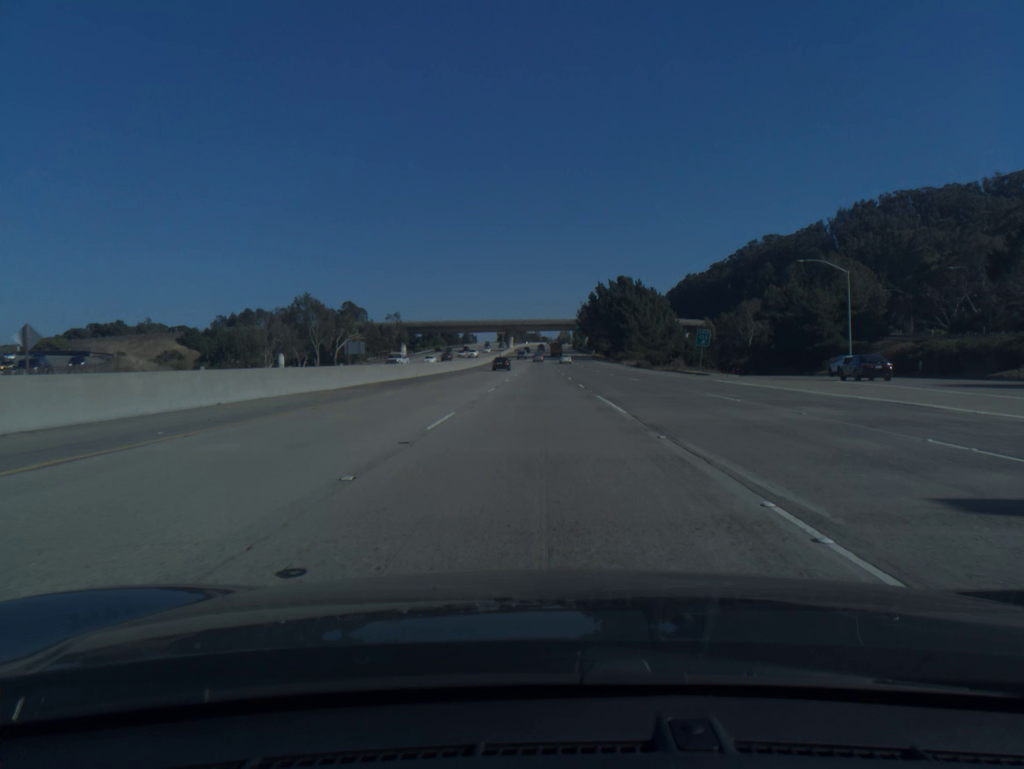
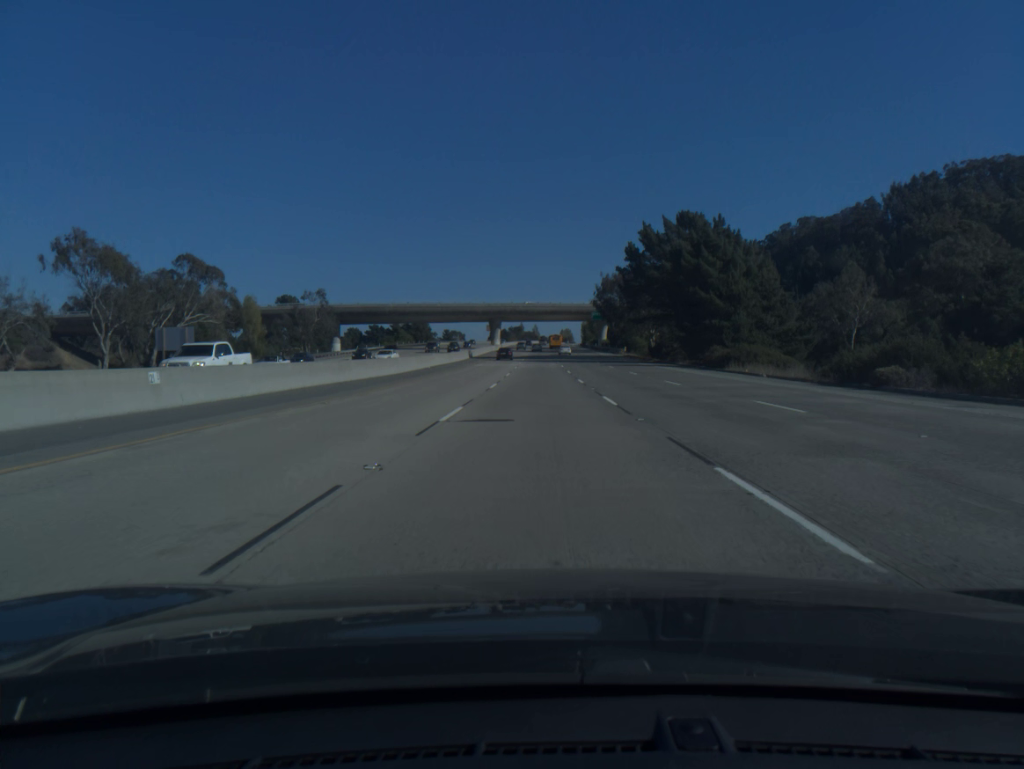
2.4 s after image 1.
(0.0, +71.1) m; 0°
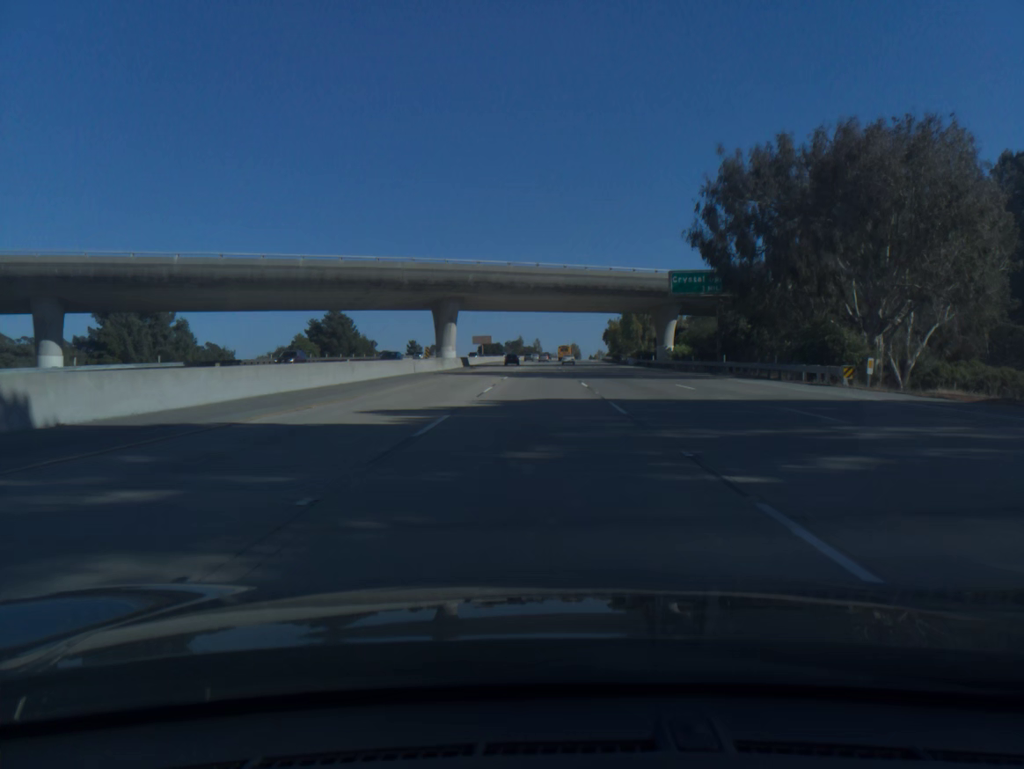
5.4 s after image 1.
(+0.1, +88.3) m; 0°
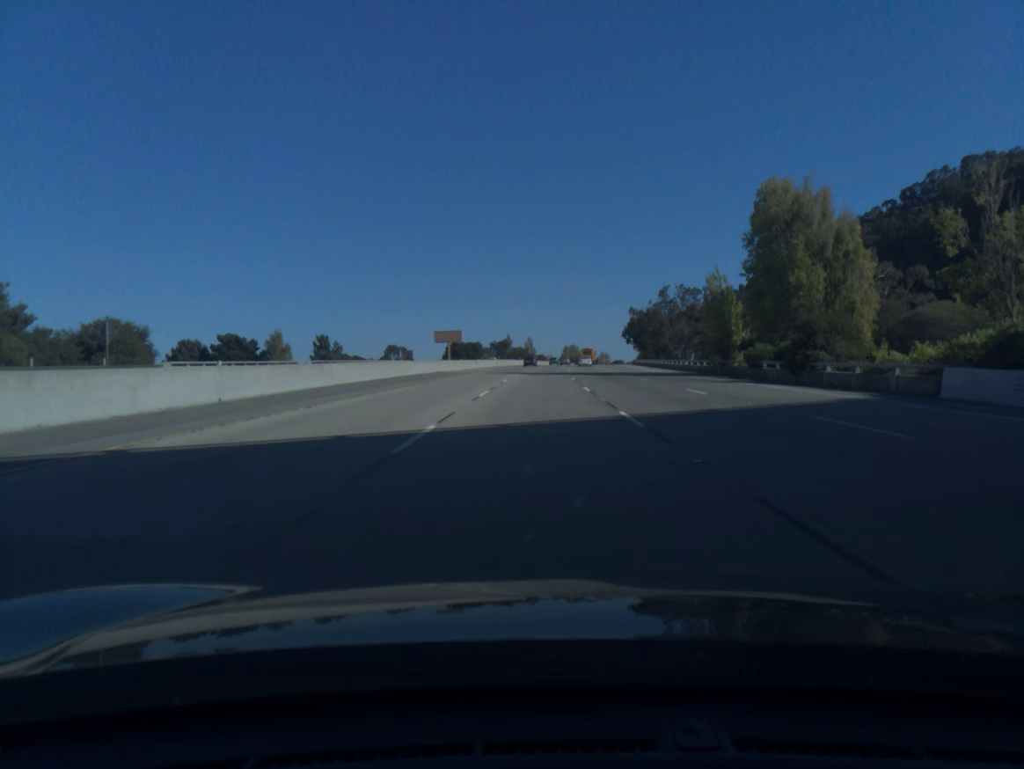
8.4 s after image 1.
(+0.1, +87.7) m; 0°
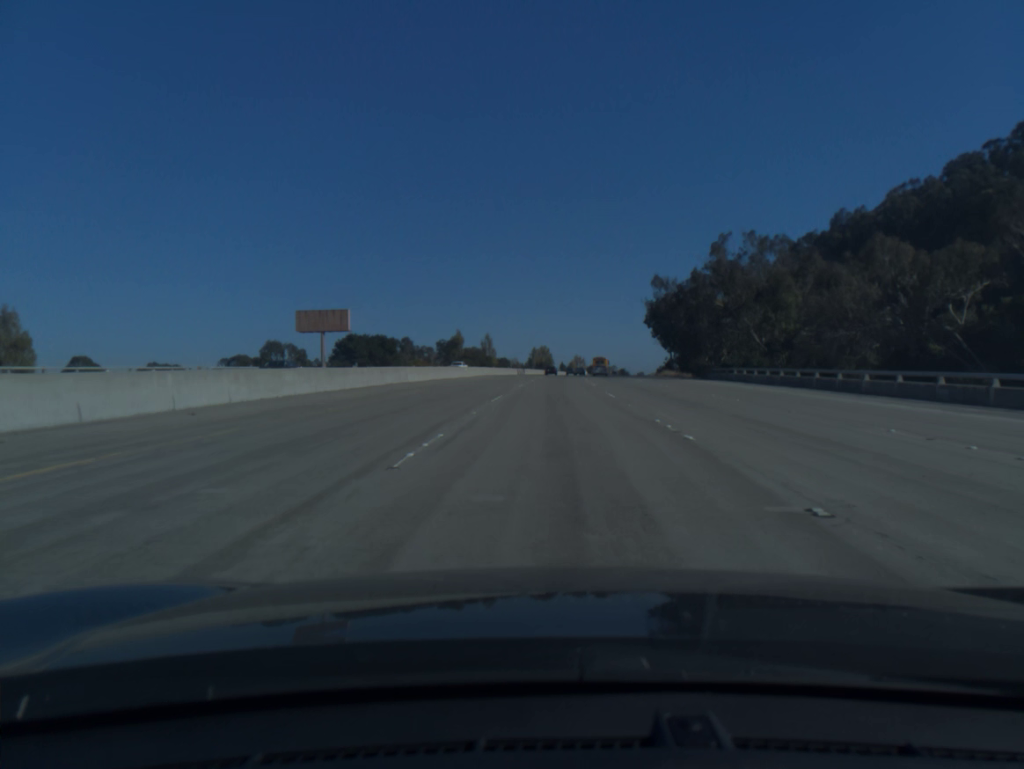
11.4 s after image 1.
(+1.2, +88.4) m; +3°
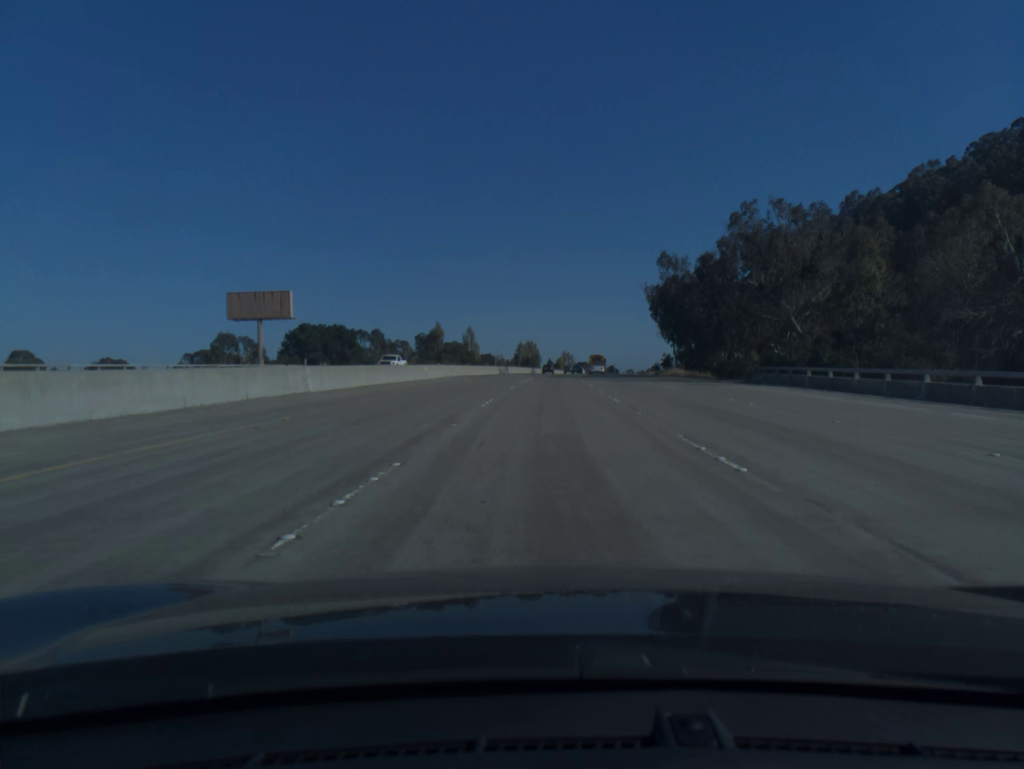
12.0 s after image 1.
(+0.1, +17.8) m; +1°
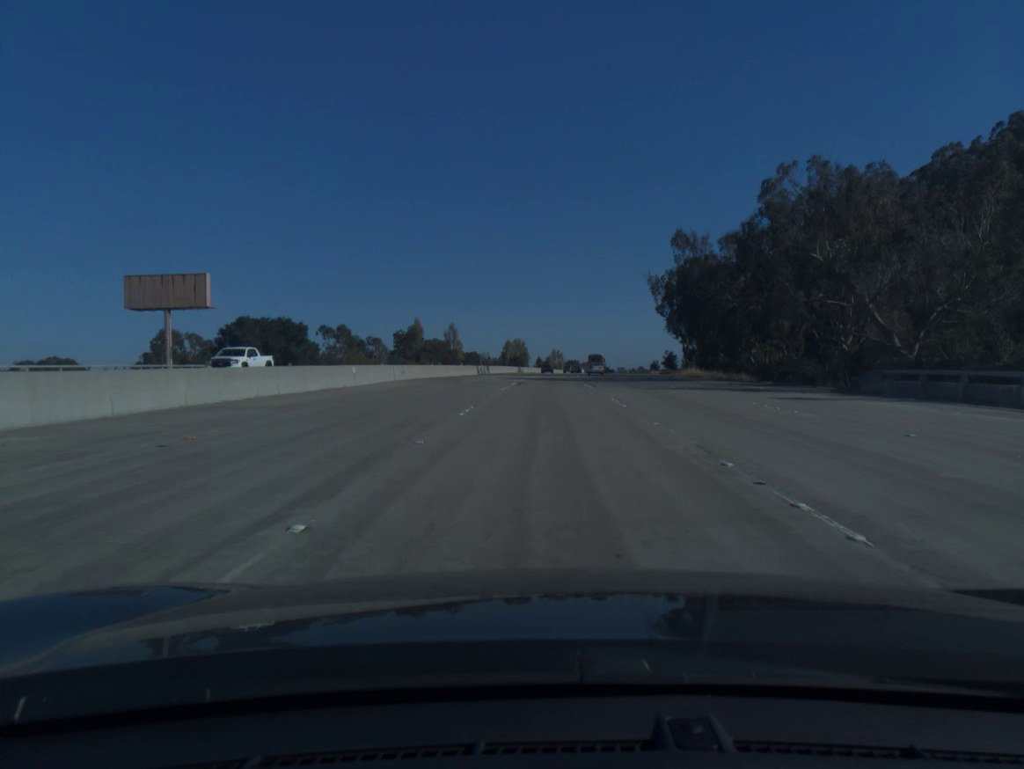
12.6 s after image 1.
(+0.1, +17.8) m; +1°
